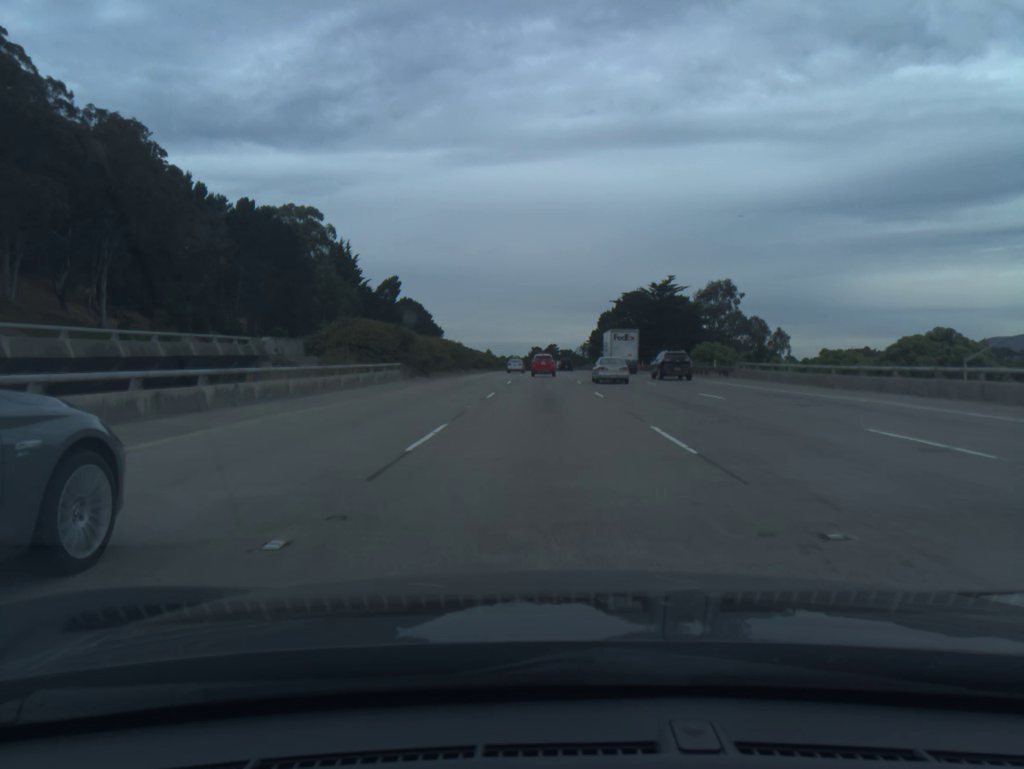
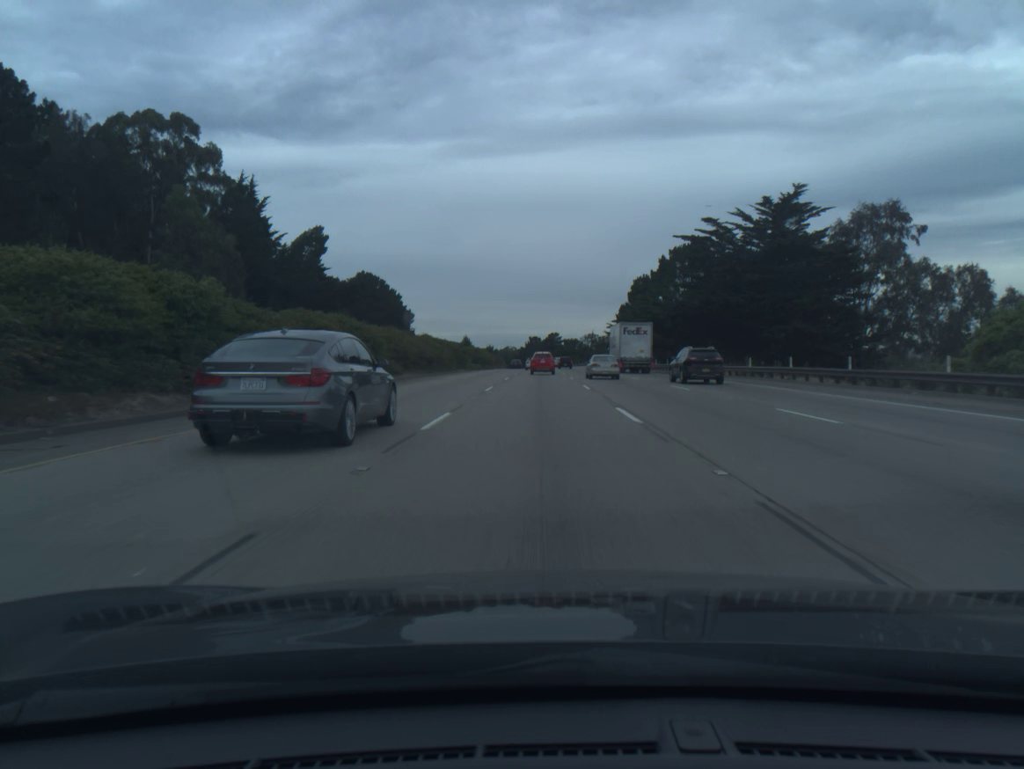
(+0.1, +65.8) m; 0°
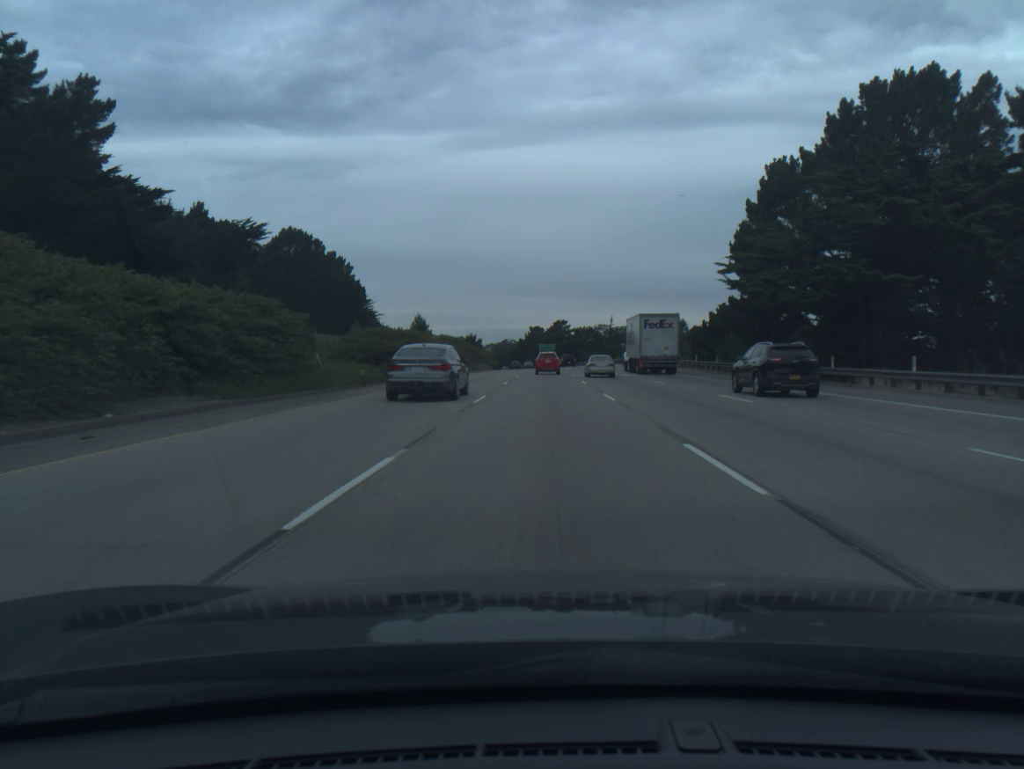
(-0.3, +65.7) m; 0°
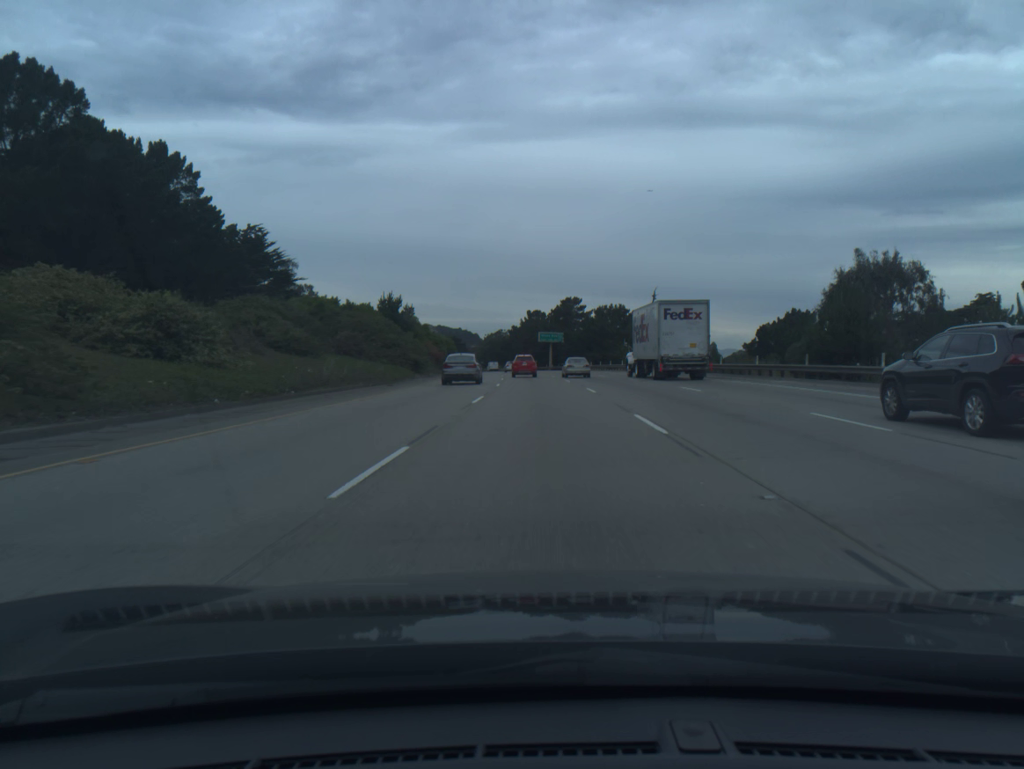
(+0.2, +82.0) m; 0°
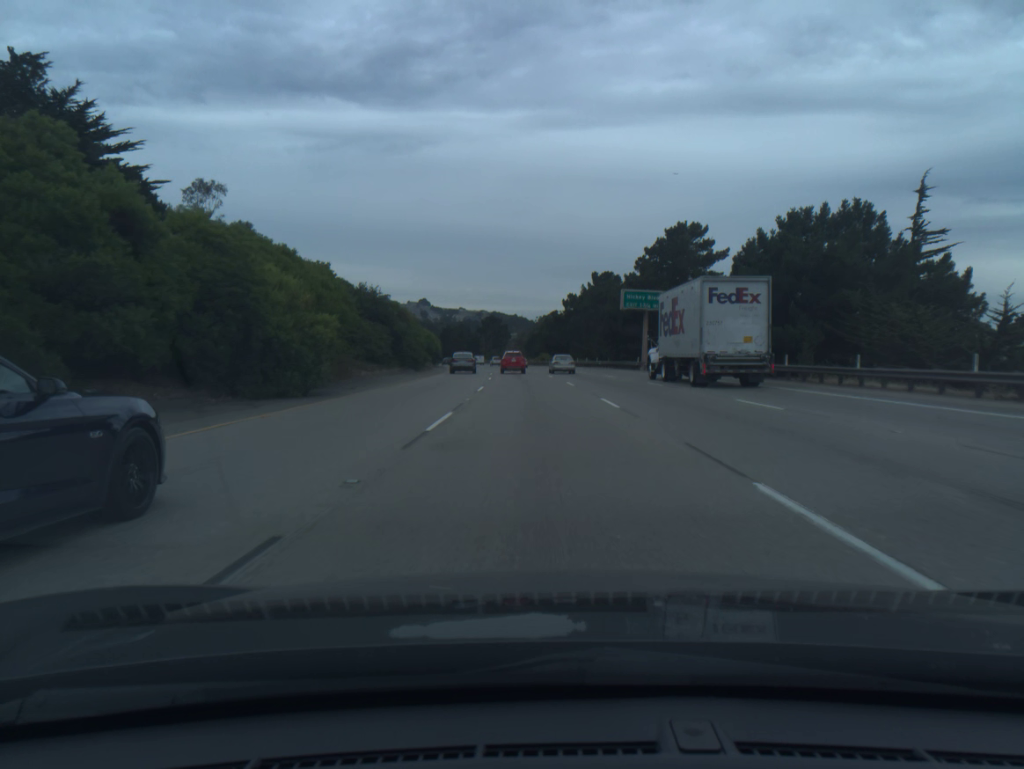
(-2.3, +81.8) m; -4°
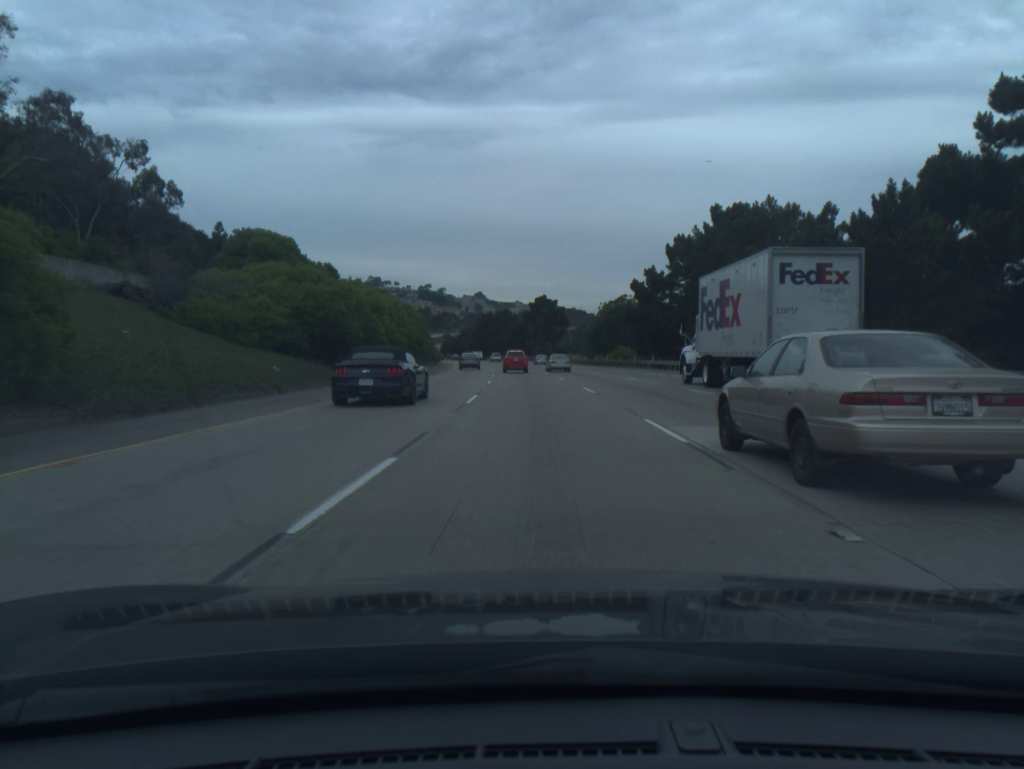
(-2.5, +65.6) m; -4°
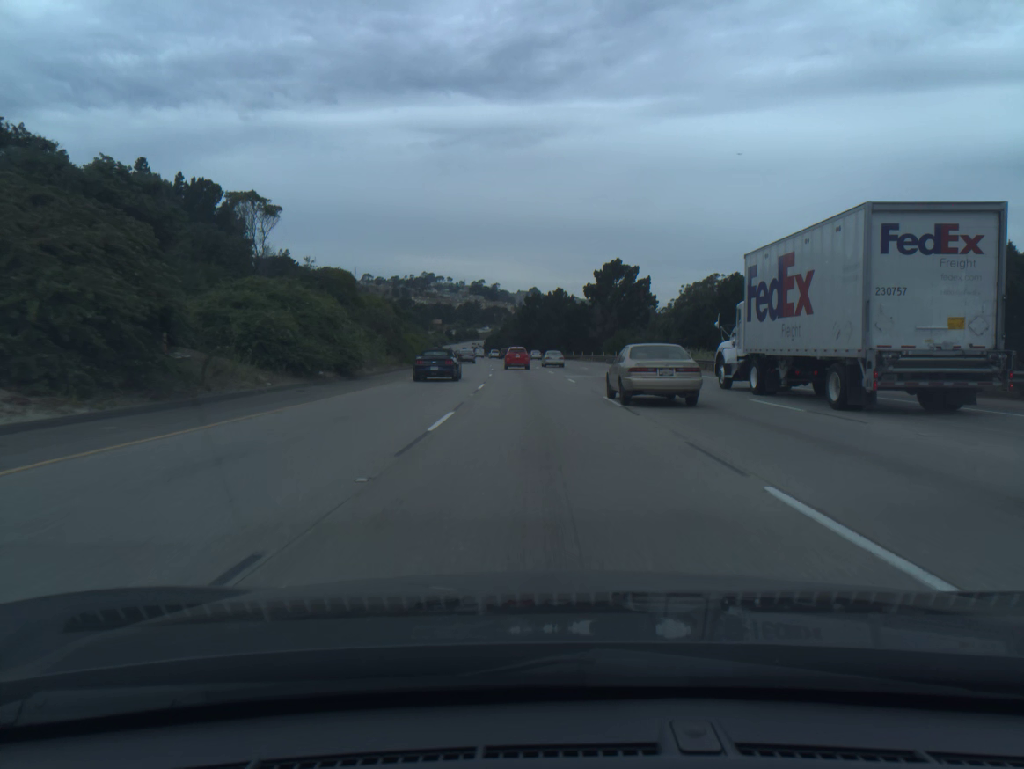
(-2.2, +65.8) m; -4°
